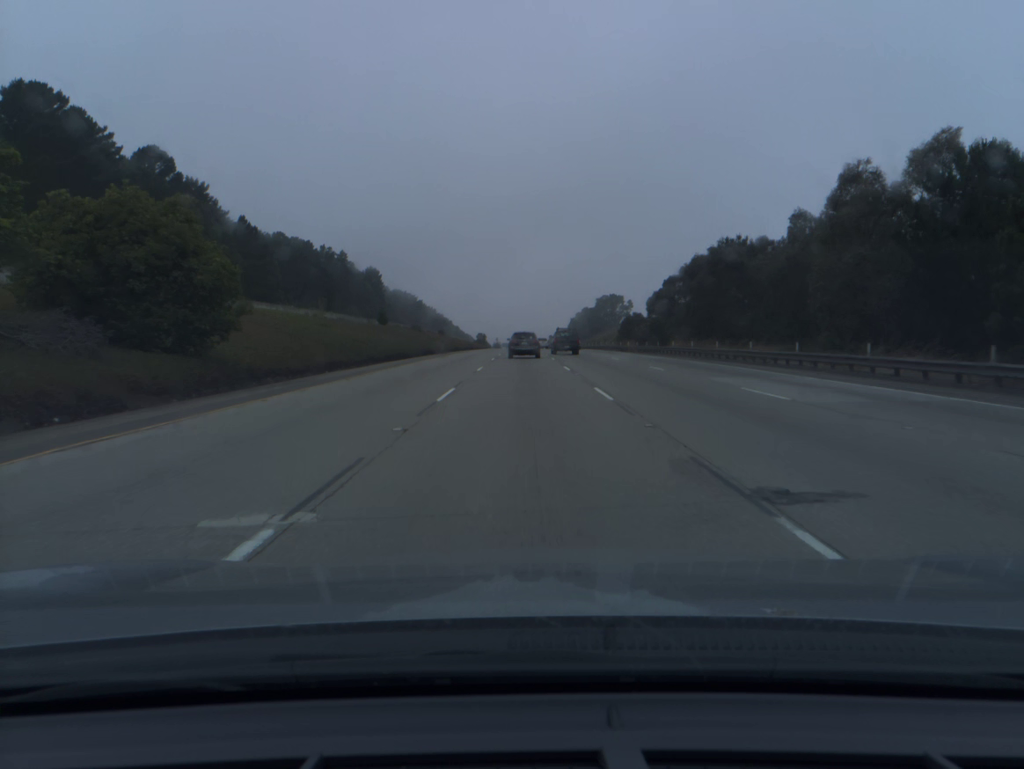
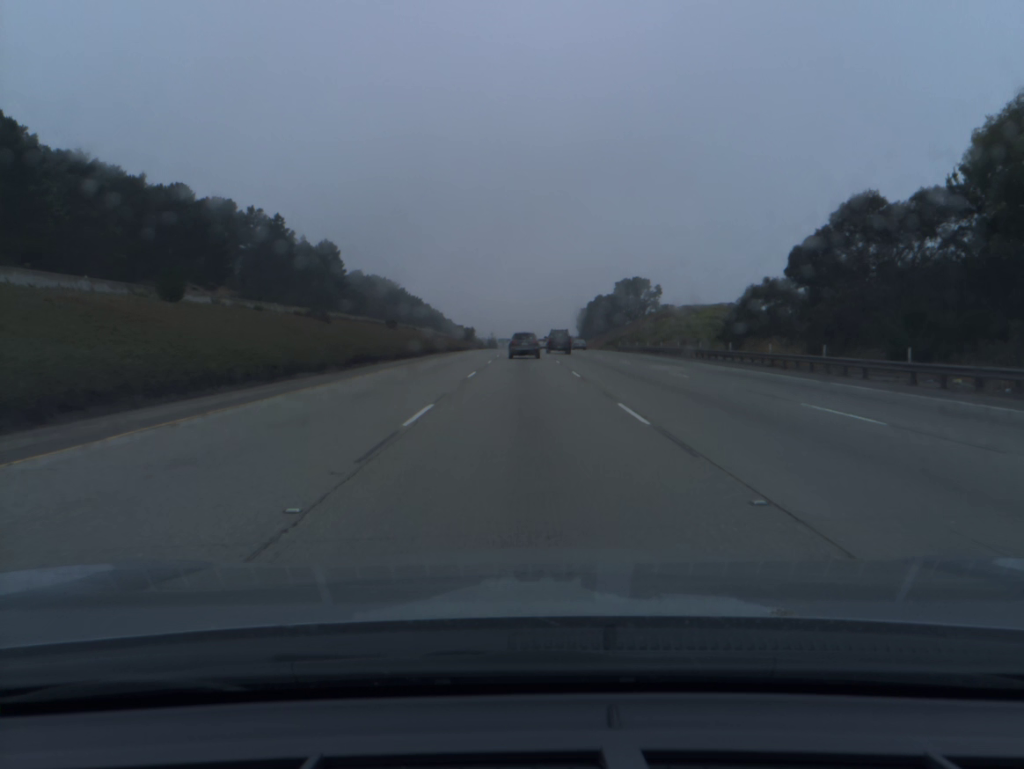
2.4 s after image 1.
(0.0, +62.7) m; 0°
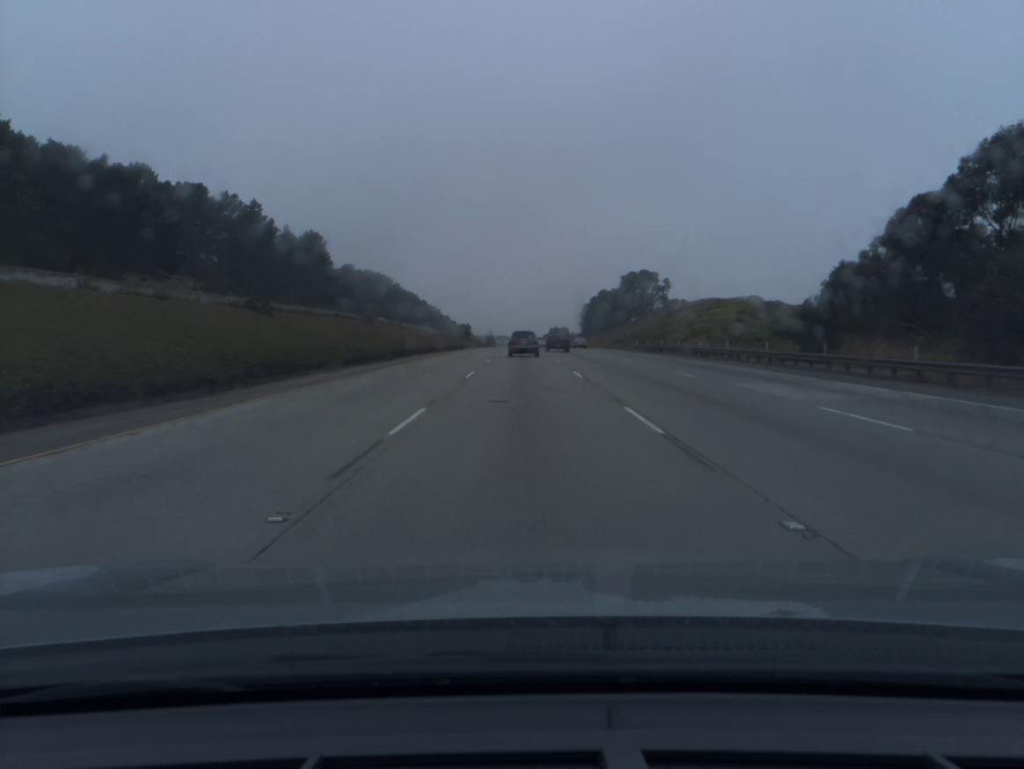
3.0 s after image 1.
(0.0, +15.7) m; 0°
